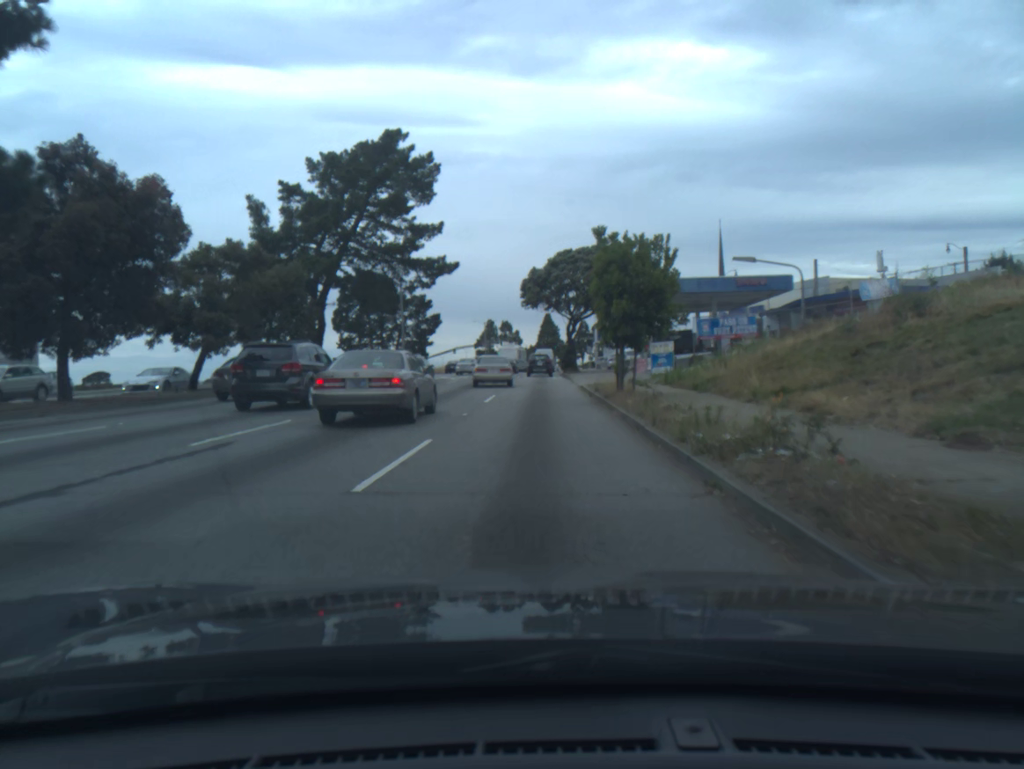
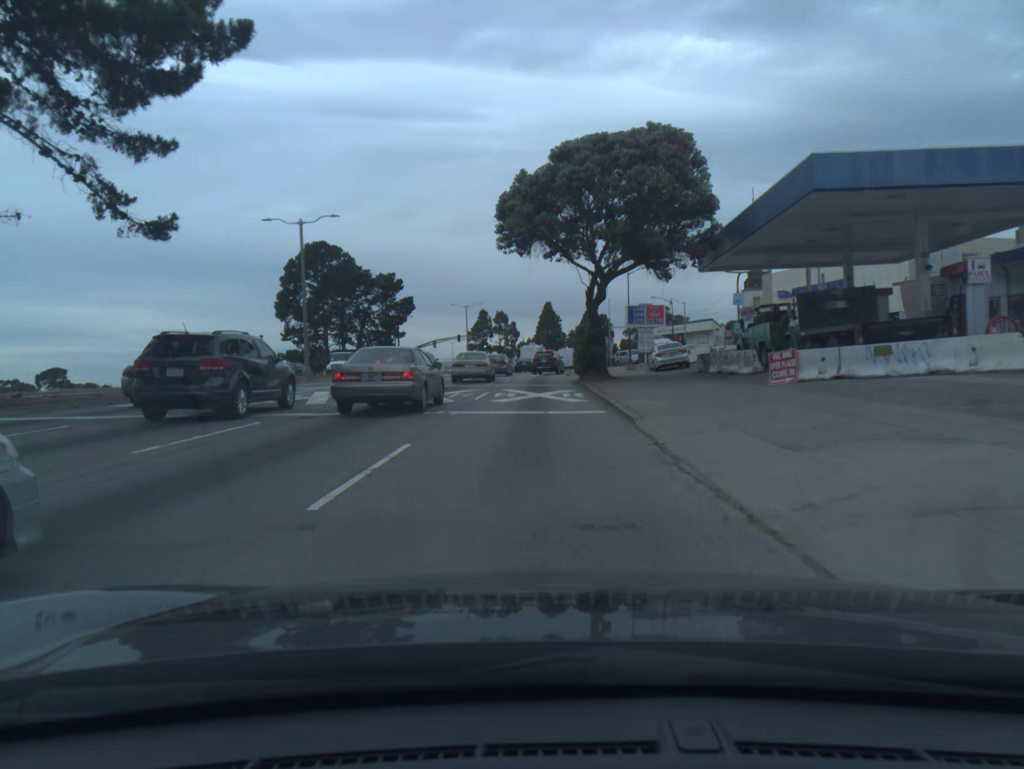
(+0.1, +30.8) m; 0°
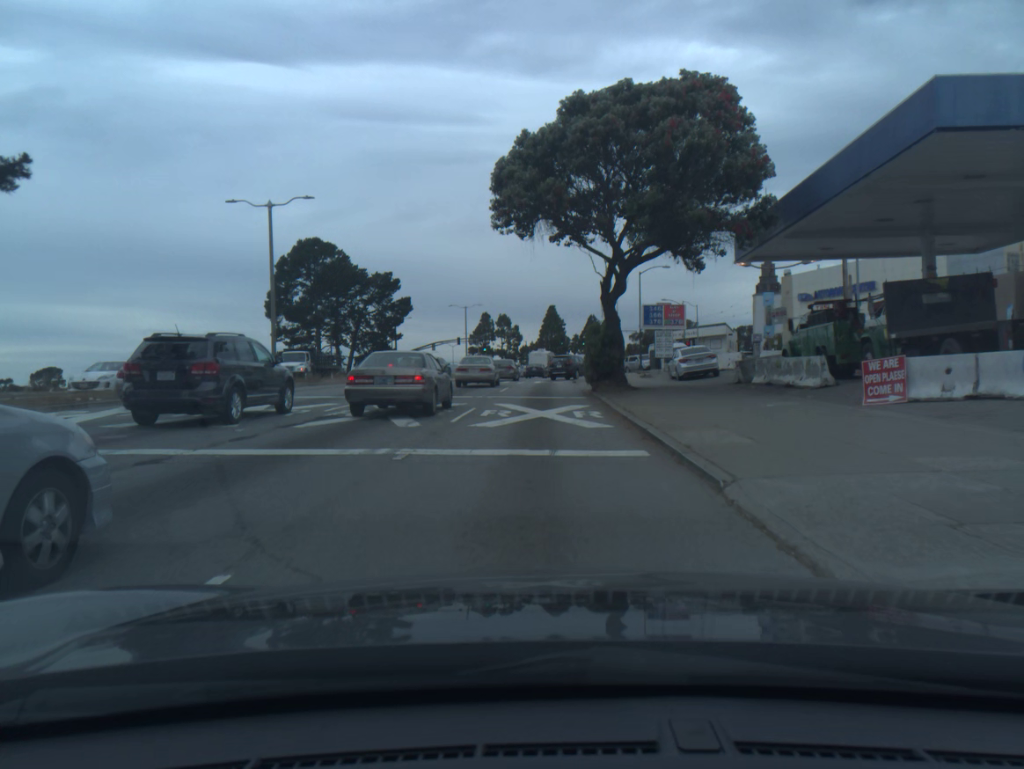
(0.0, +6.1) m; 0°
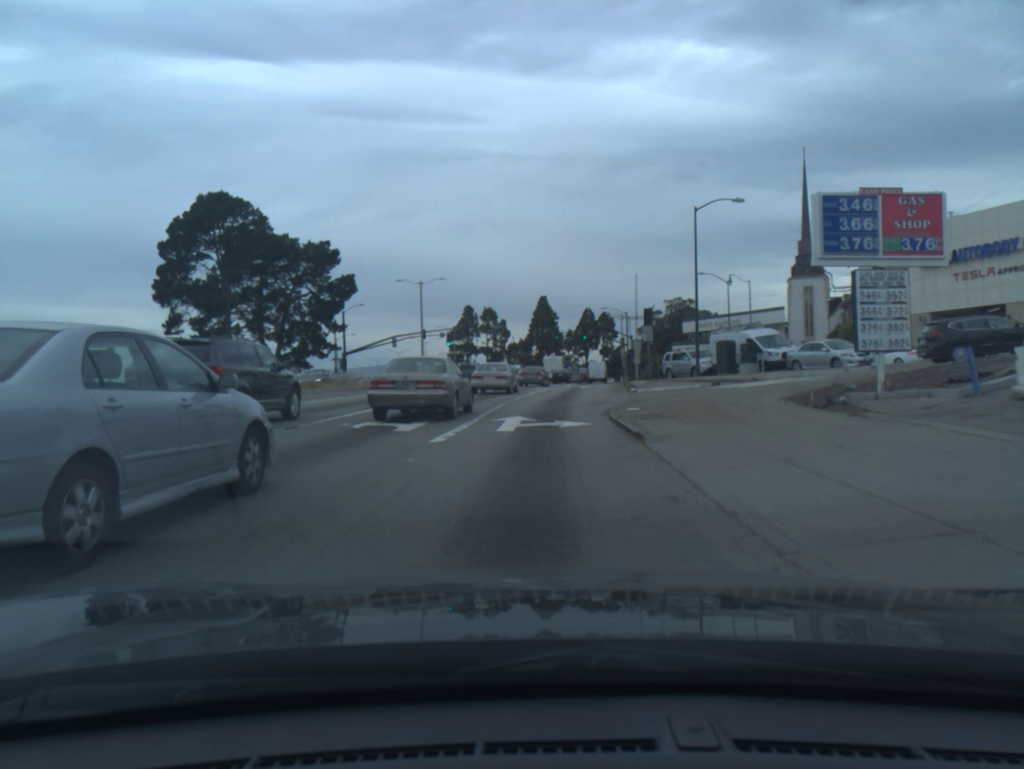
(+0.3, +30.6) m; +1°
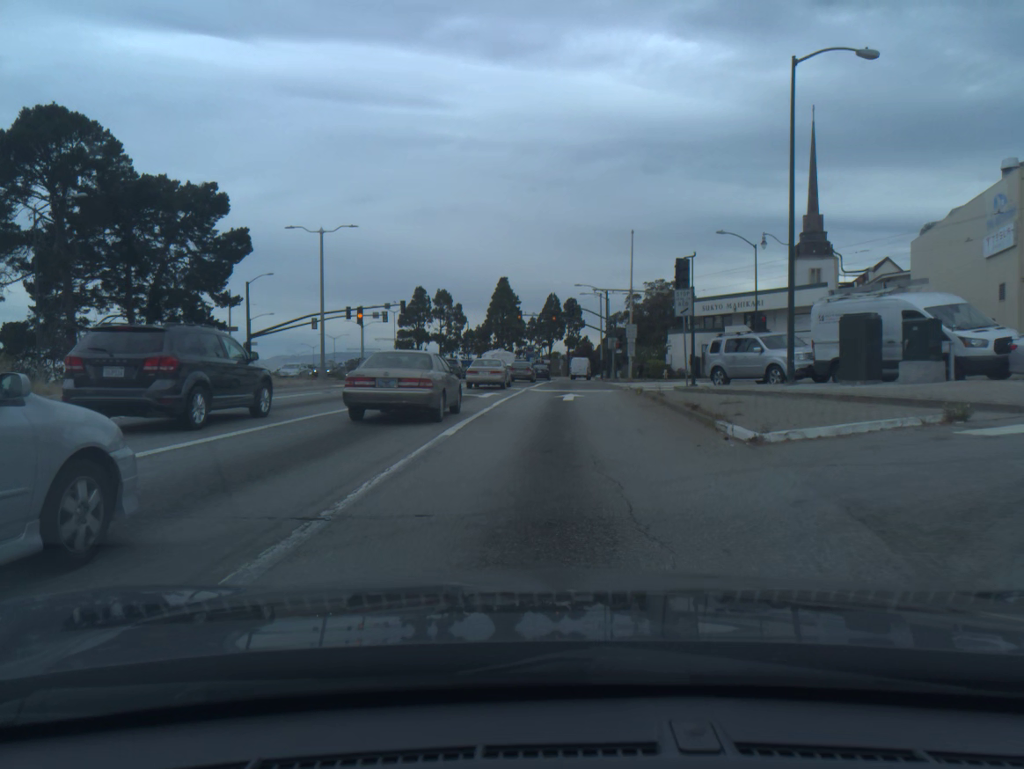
(+0.3, +20.8) m; +3°
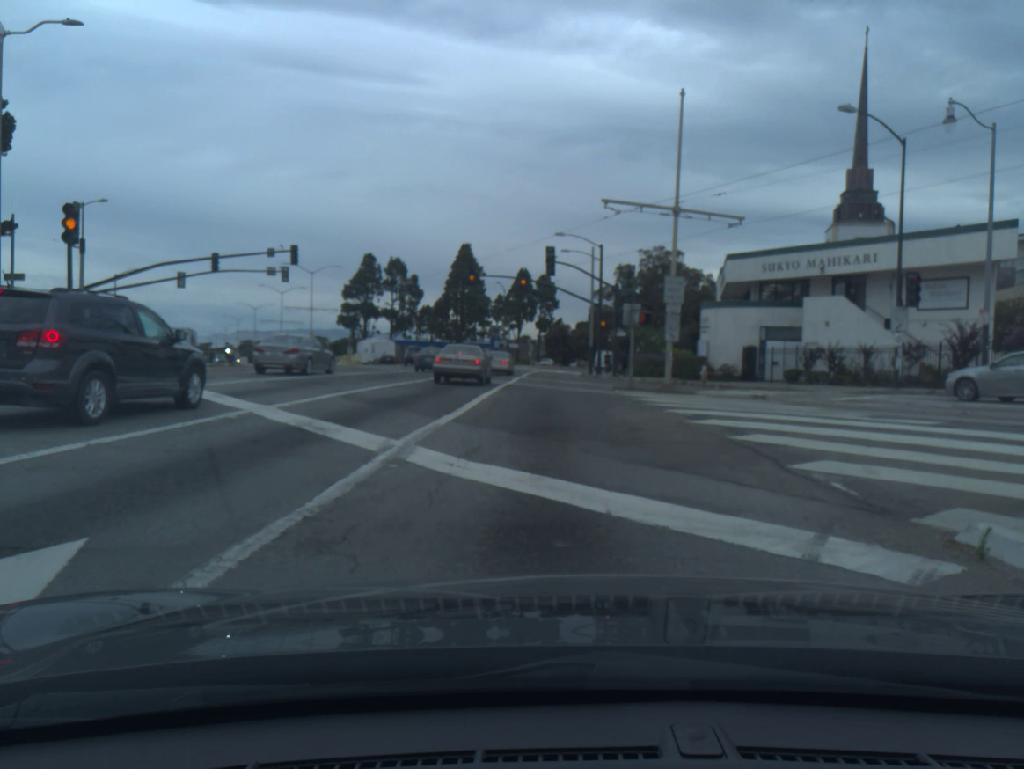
(+0.5, +26.4) m; +2°
